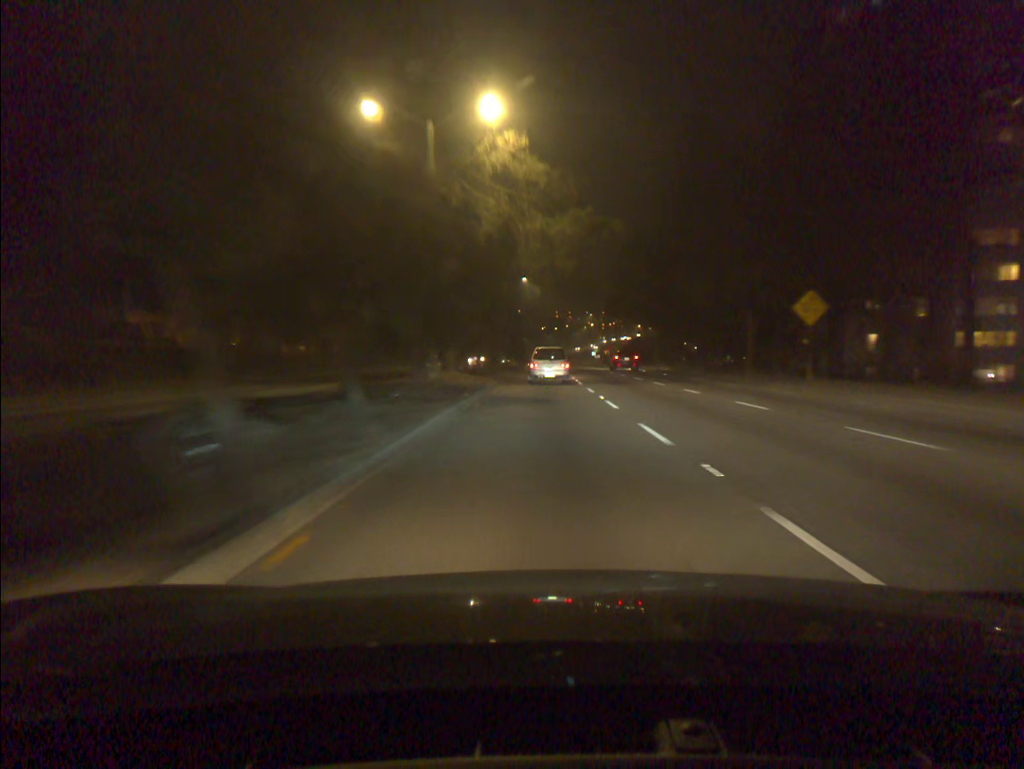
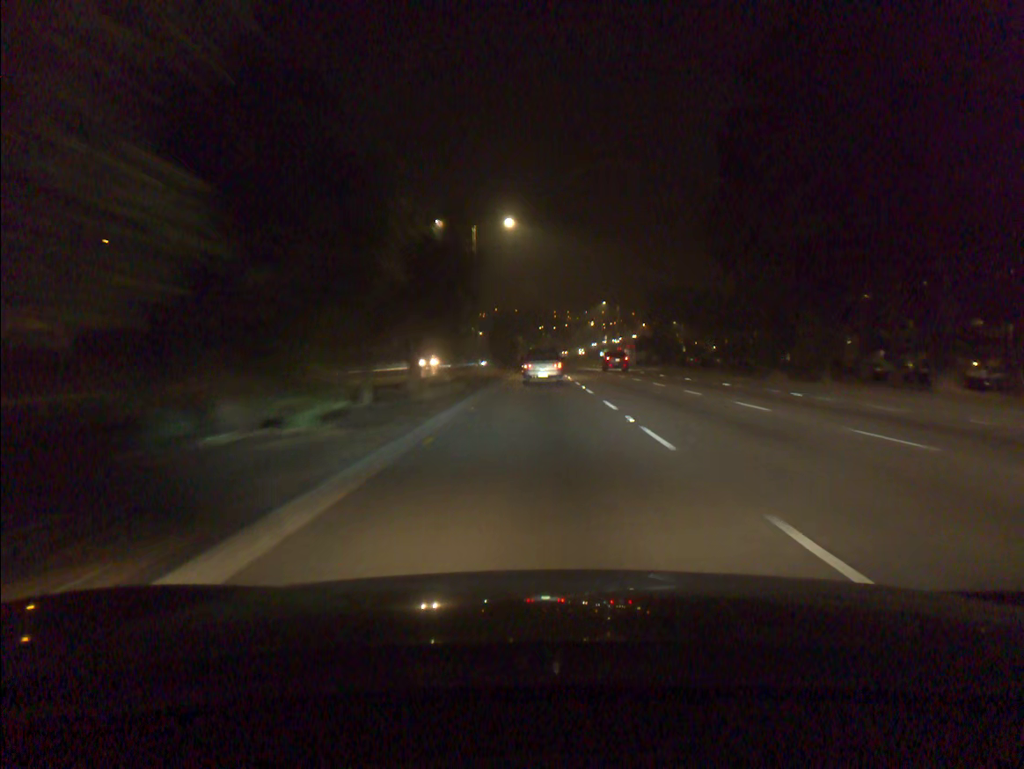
(+0.1, +37.3) m; 0°
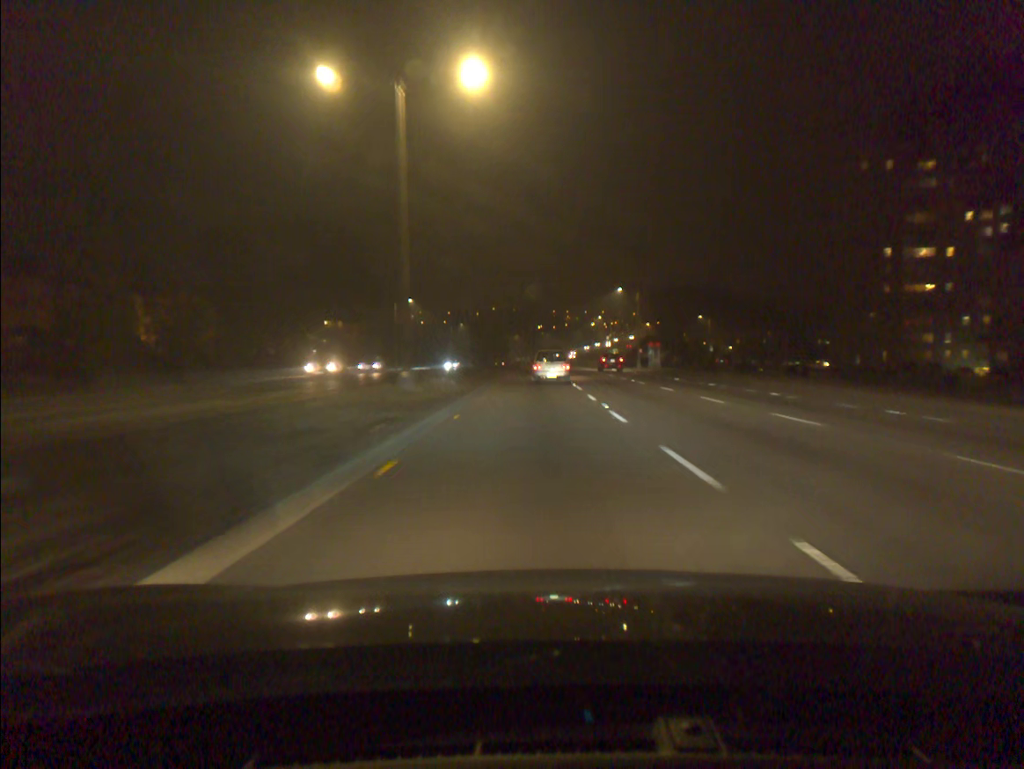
(0.0, +25.4) m; 0°
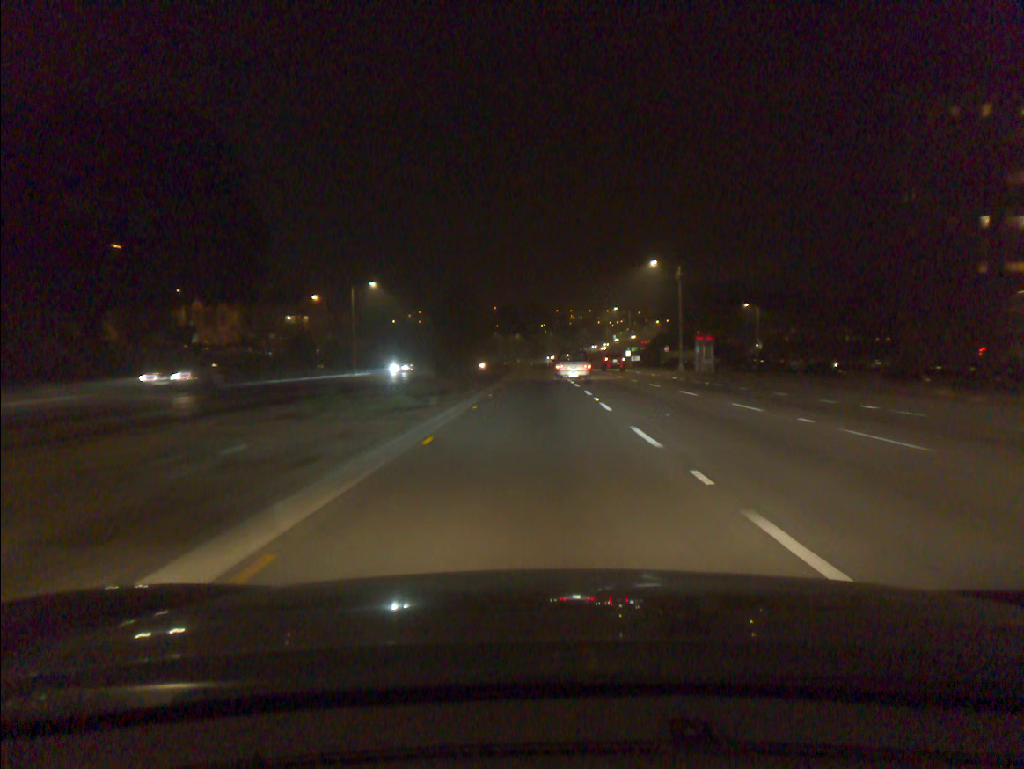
(-0.1, +26.2) m; 0°
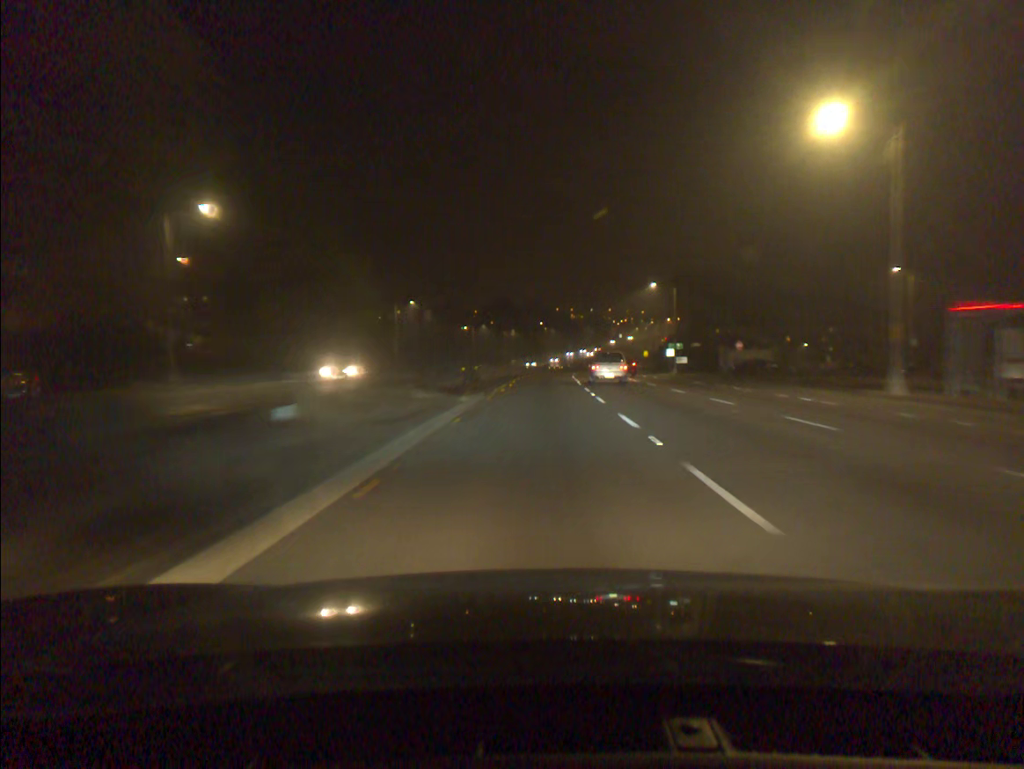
(0.0, +41.4) m; 0°
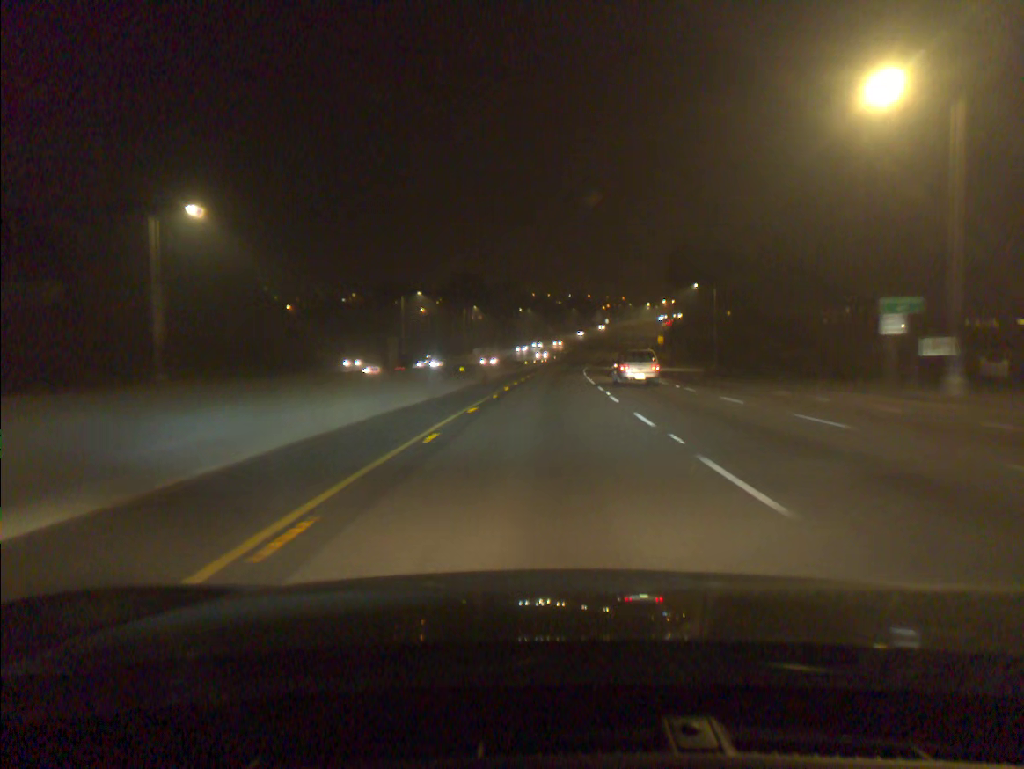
(+0.6, +58.8) m; +2°
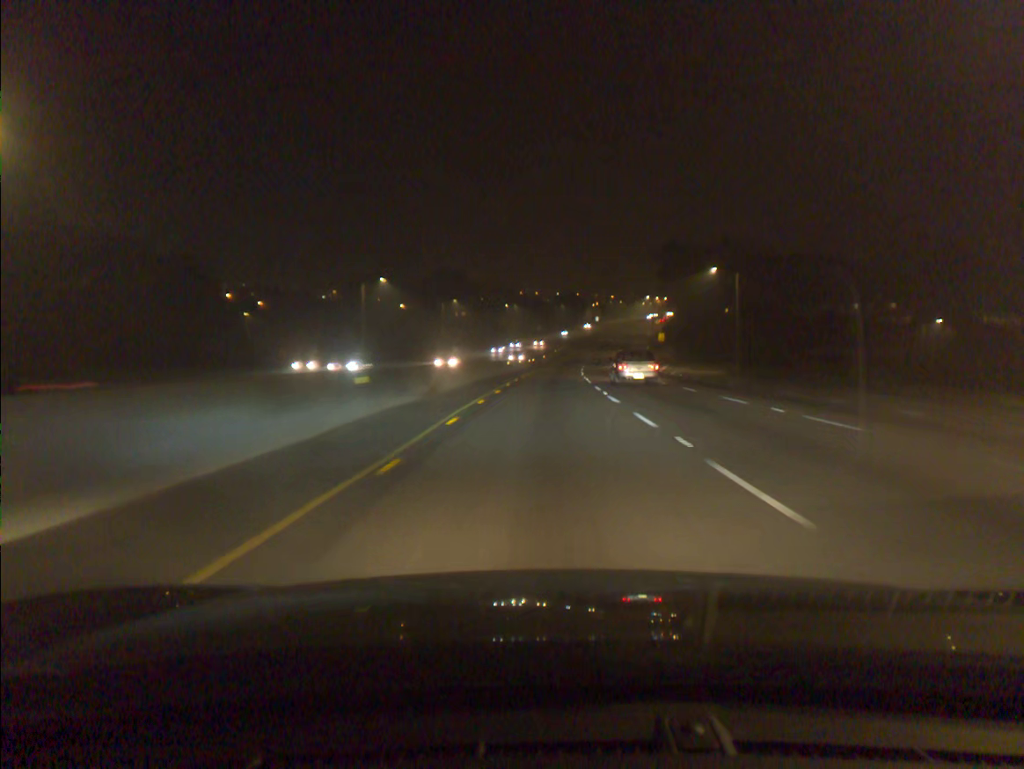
(+0.1, +15.3) m; +1°
